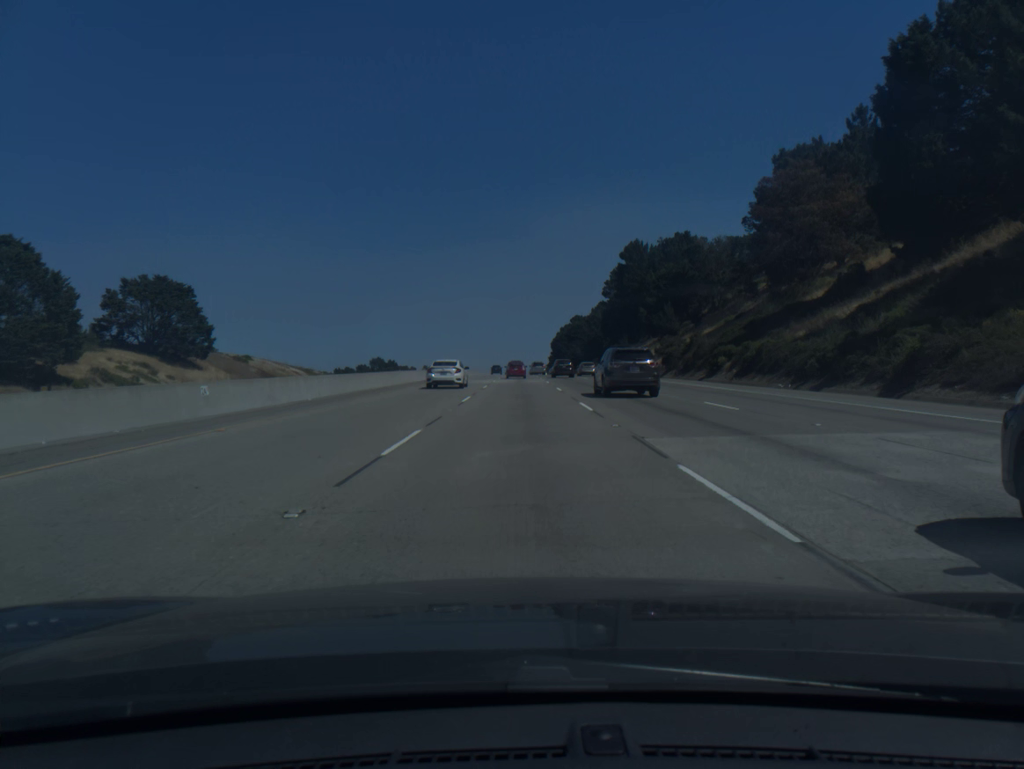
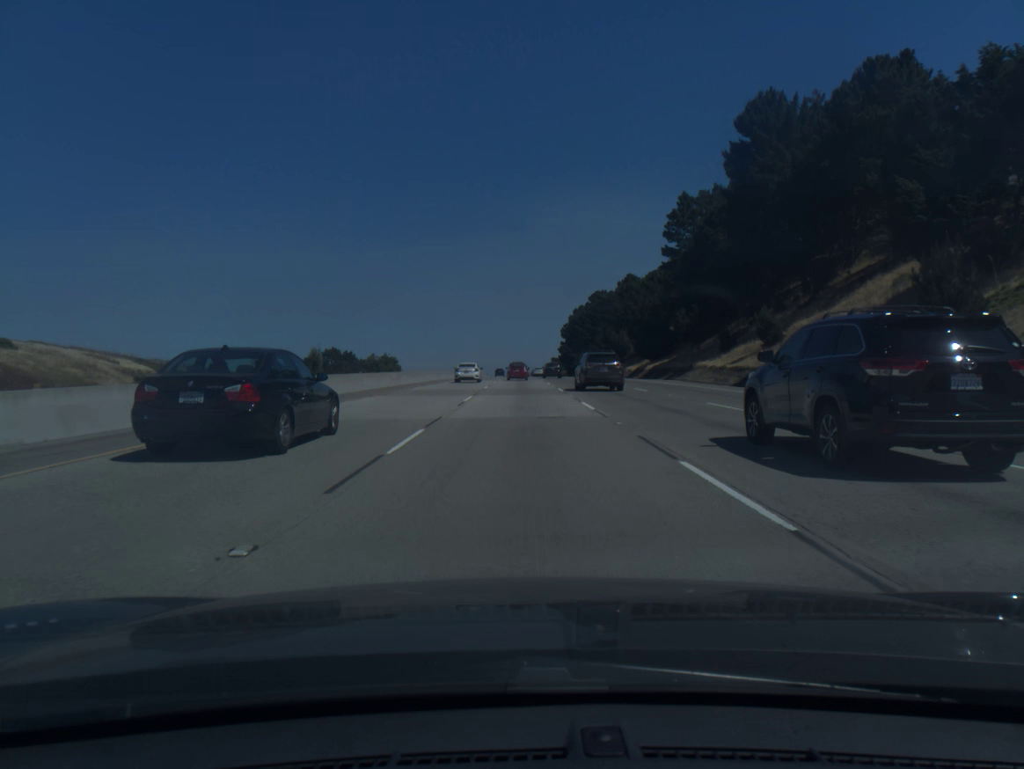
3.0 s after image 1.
(+0.1, +87.6) m; 0°
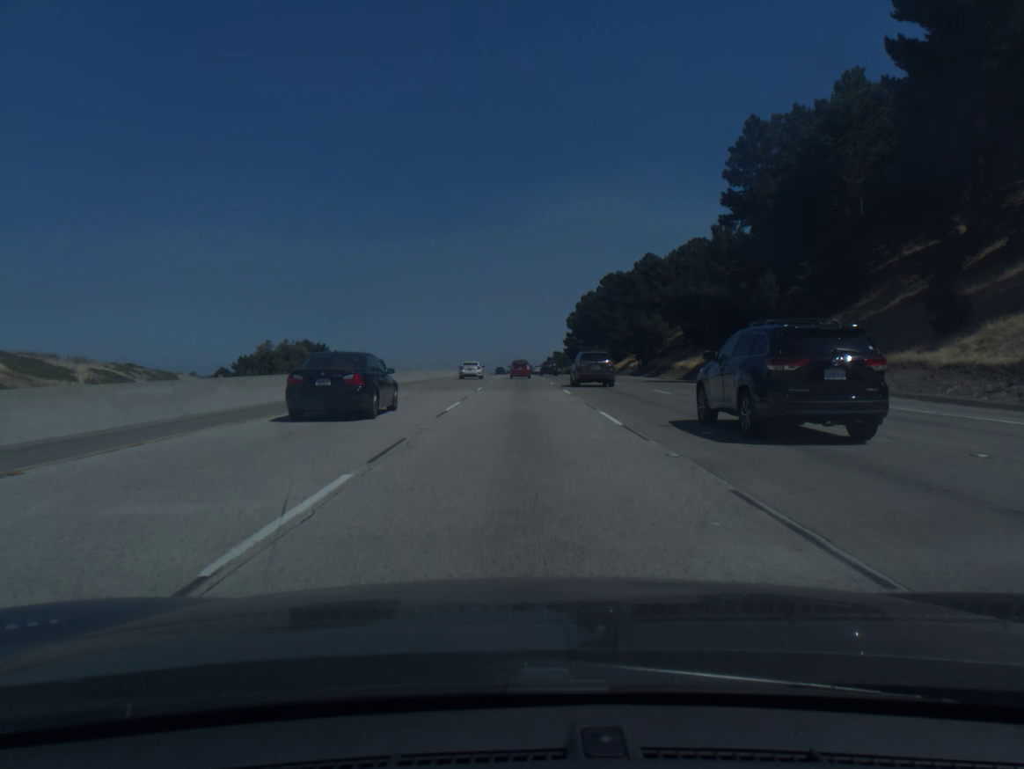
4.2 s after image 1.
(0.0, +35.0) m; 0°
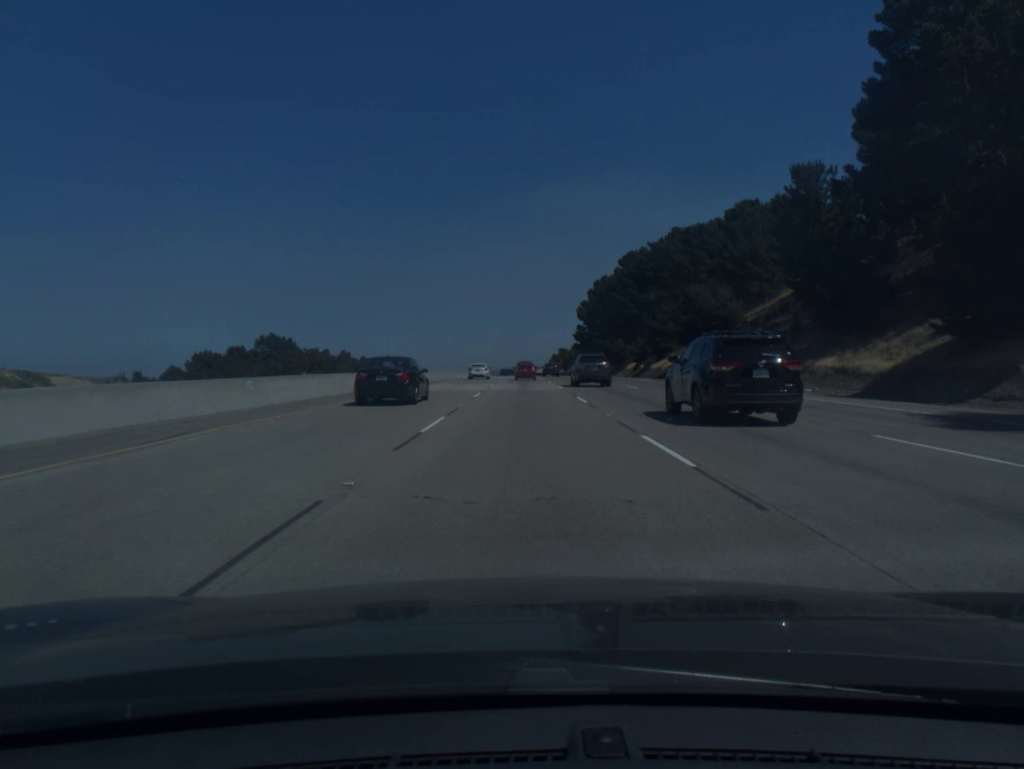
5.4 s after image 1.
(0.0, +34.9) m; 0°
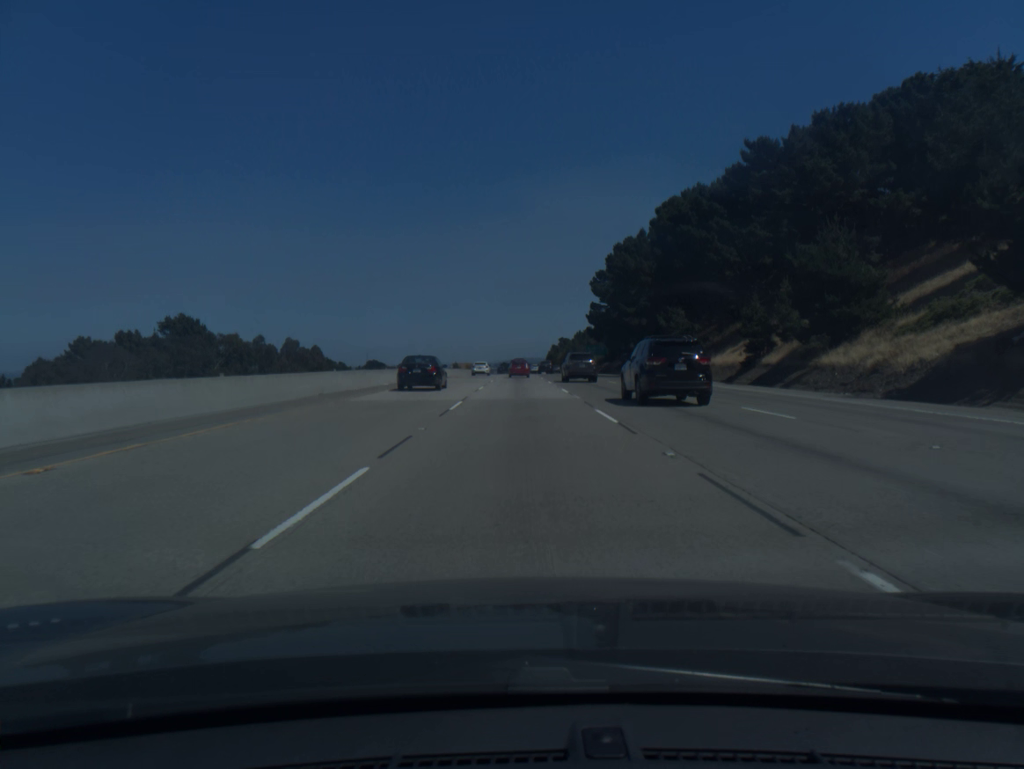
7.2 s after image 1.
(+0.1, +52.2) m; 0°
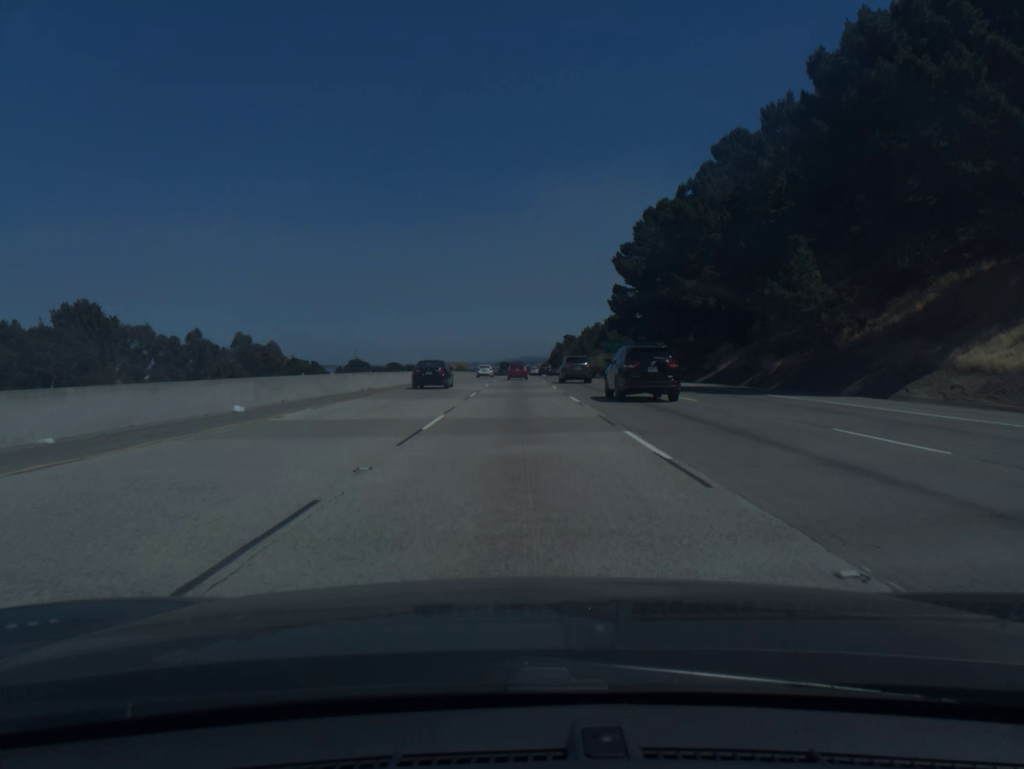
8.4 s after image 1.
(0.0, +34.9) m; 0°
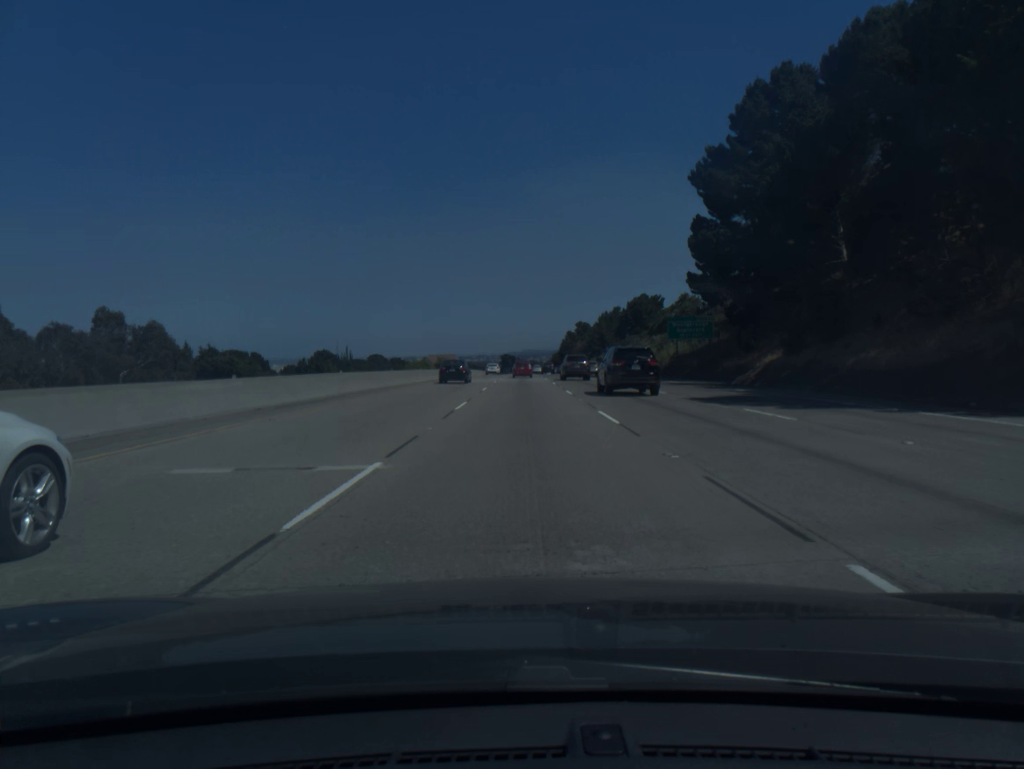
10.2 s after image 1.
(-0.2, +52.5) m; 0°
